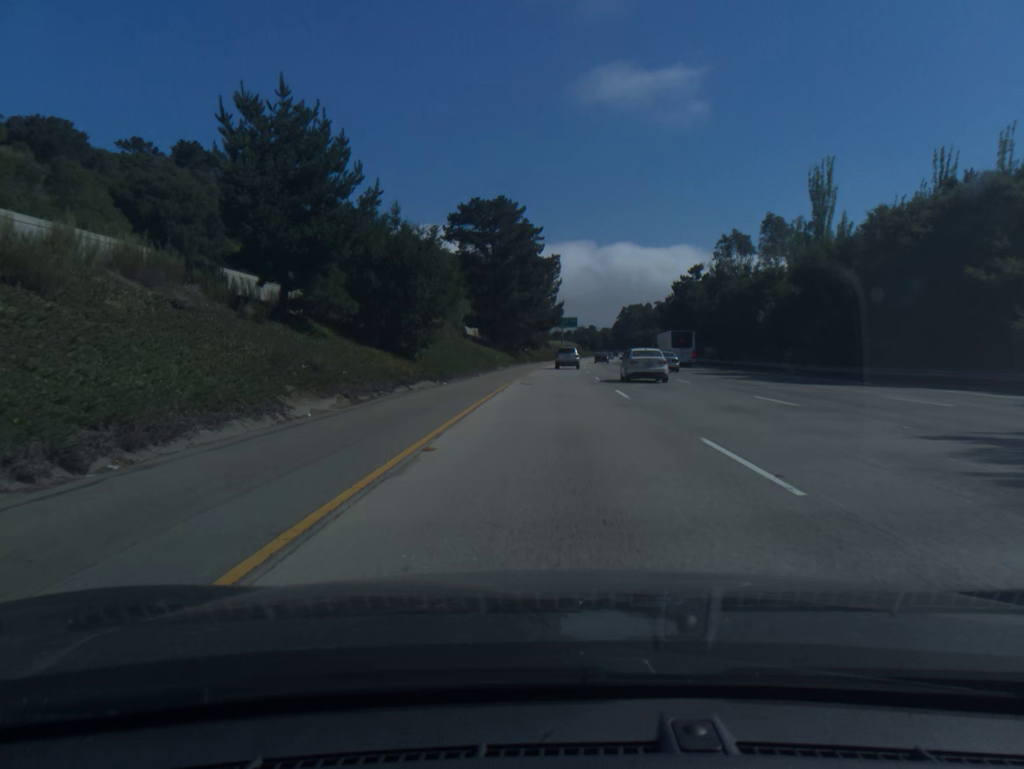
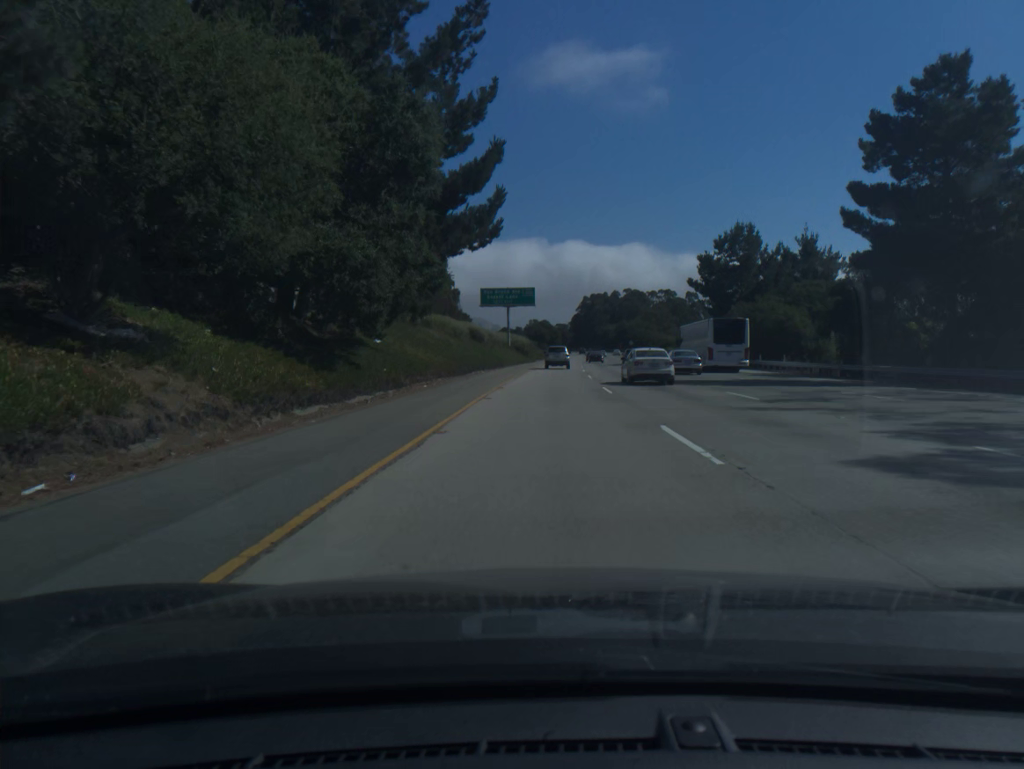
(+2.8, +85.3) m; +4°
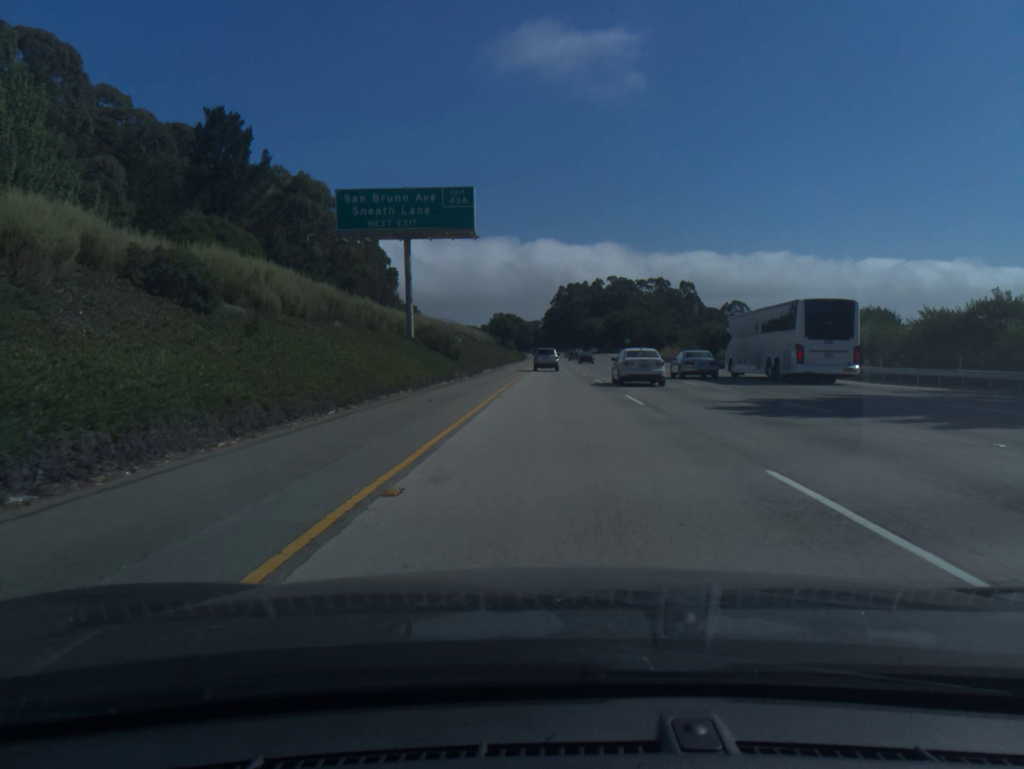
(+1.2, +63.7) m; +2°
